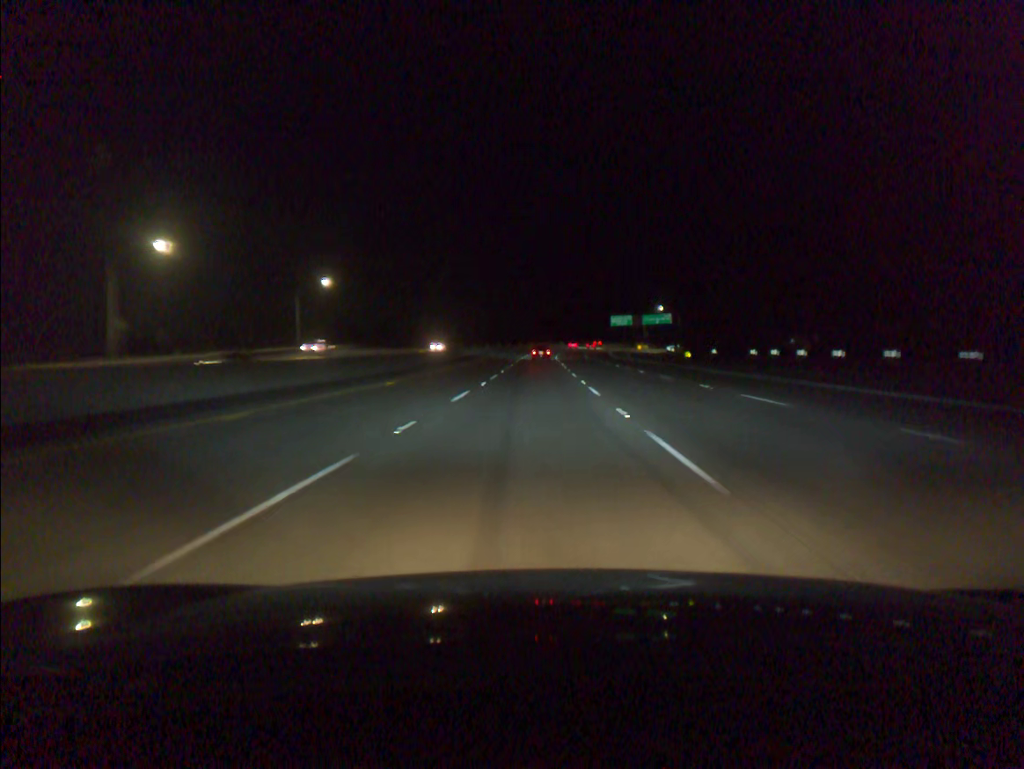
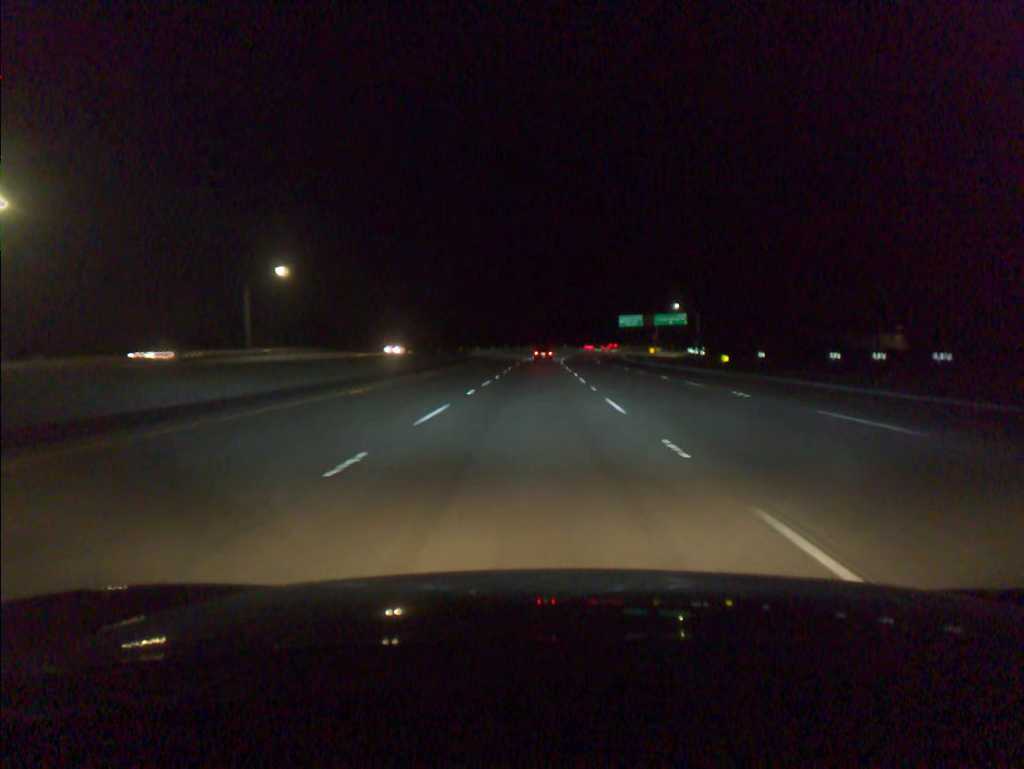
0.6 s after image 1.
(0.0, +20.0) m; 0°
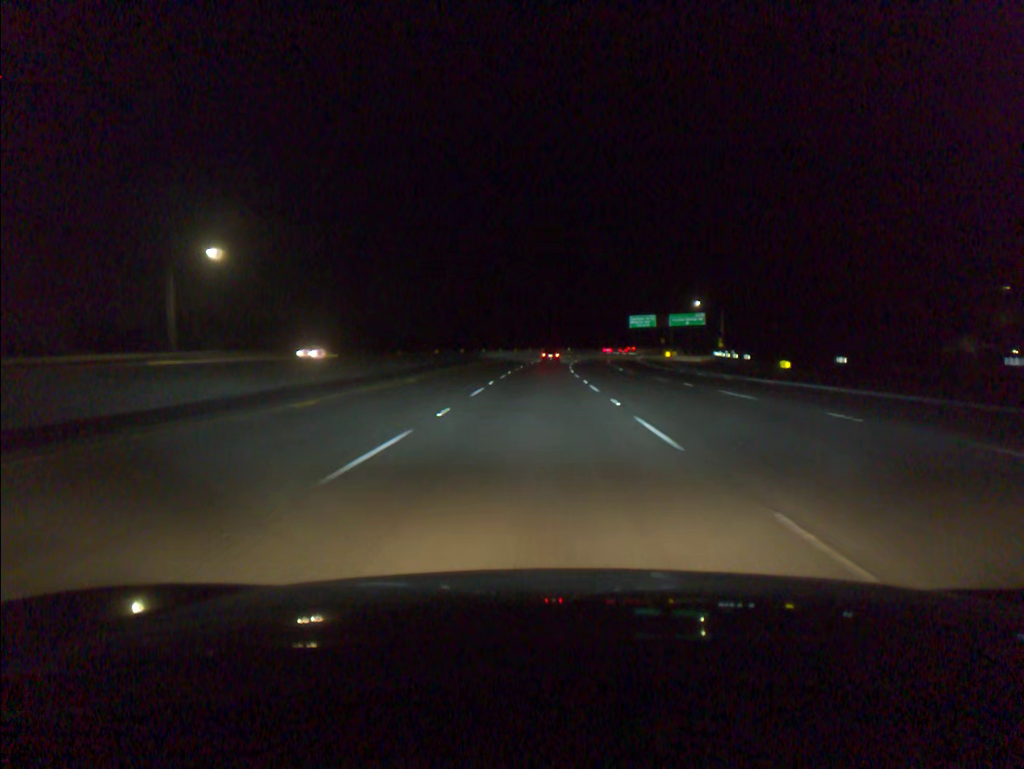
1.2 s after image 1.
(0.0, +19.9) m; 0°
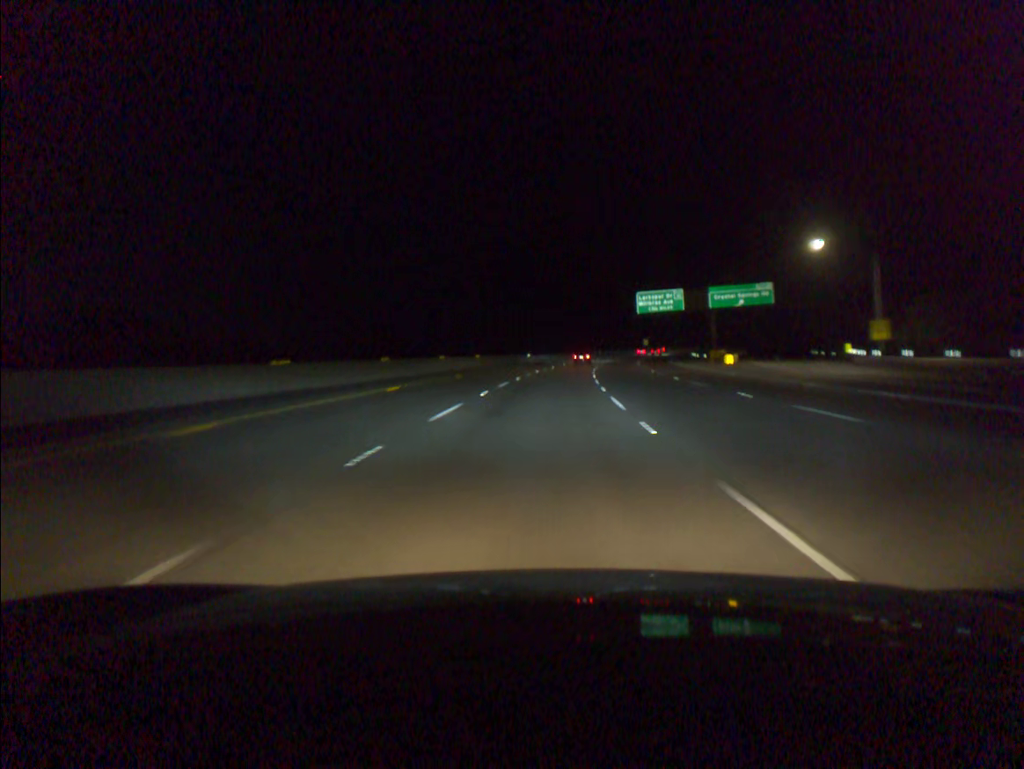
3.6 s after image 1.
(+1.6, +78.3) m; +4°
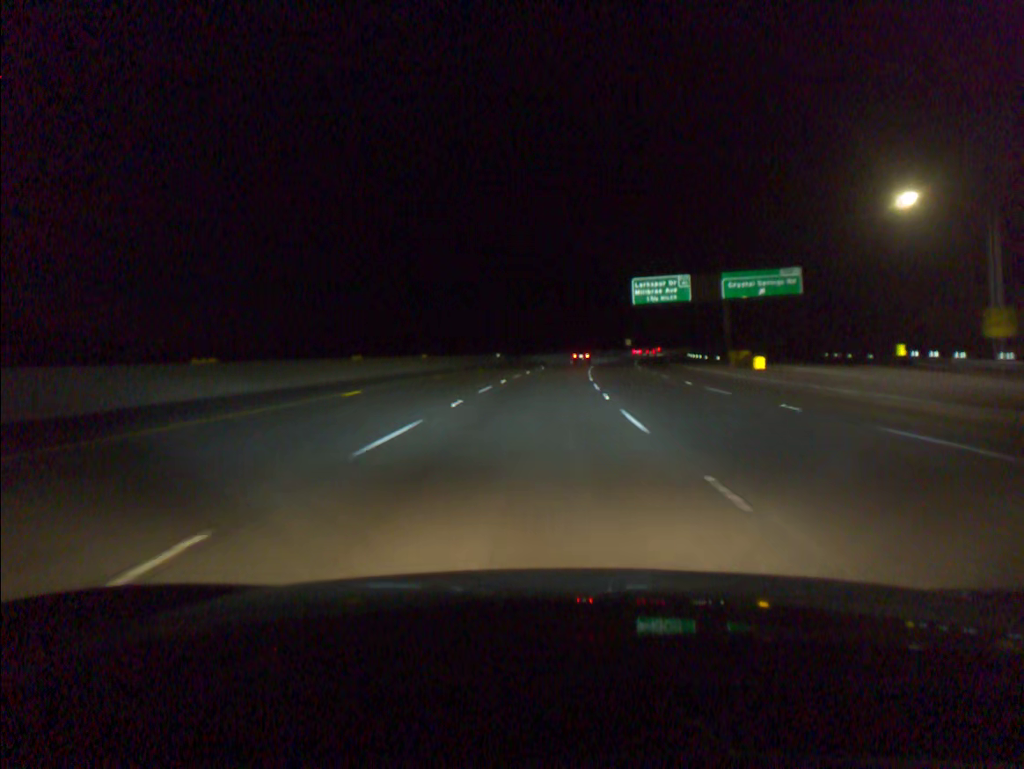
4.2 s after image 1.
(+0.3, +19.3) m; +2°
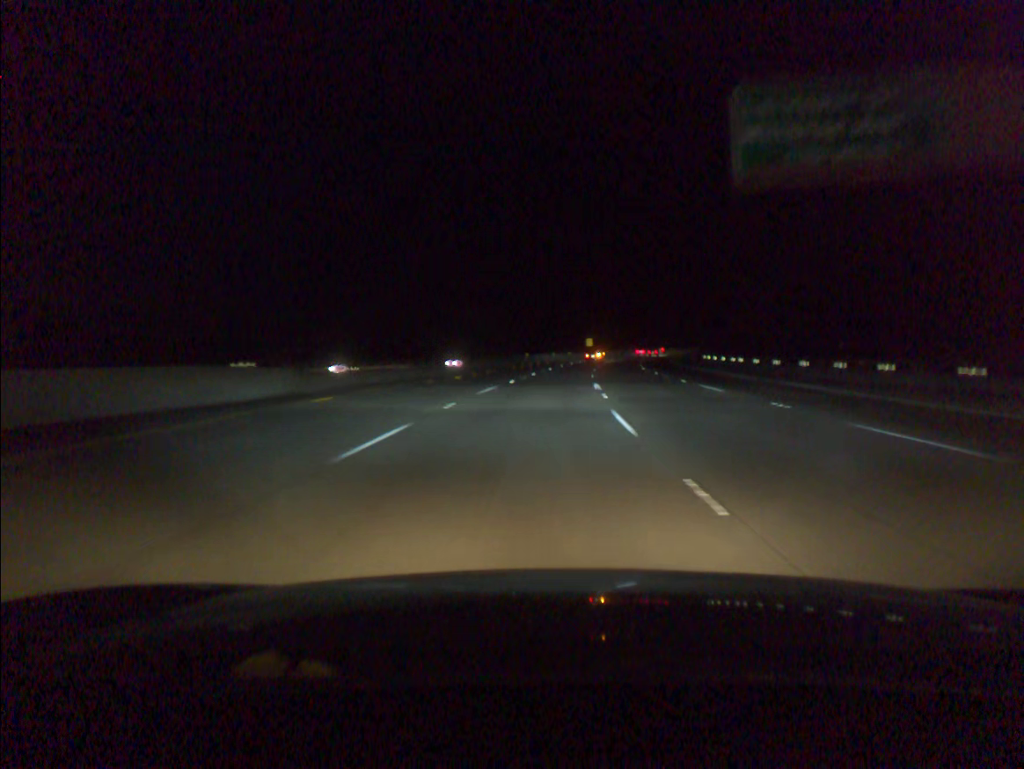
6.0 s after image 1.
(+2.3, +56.9) m; +4°
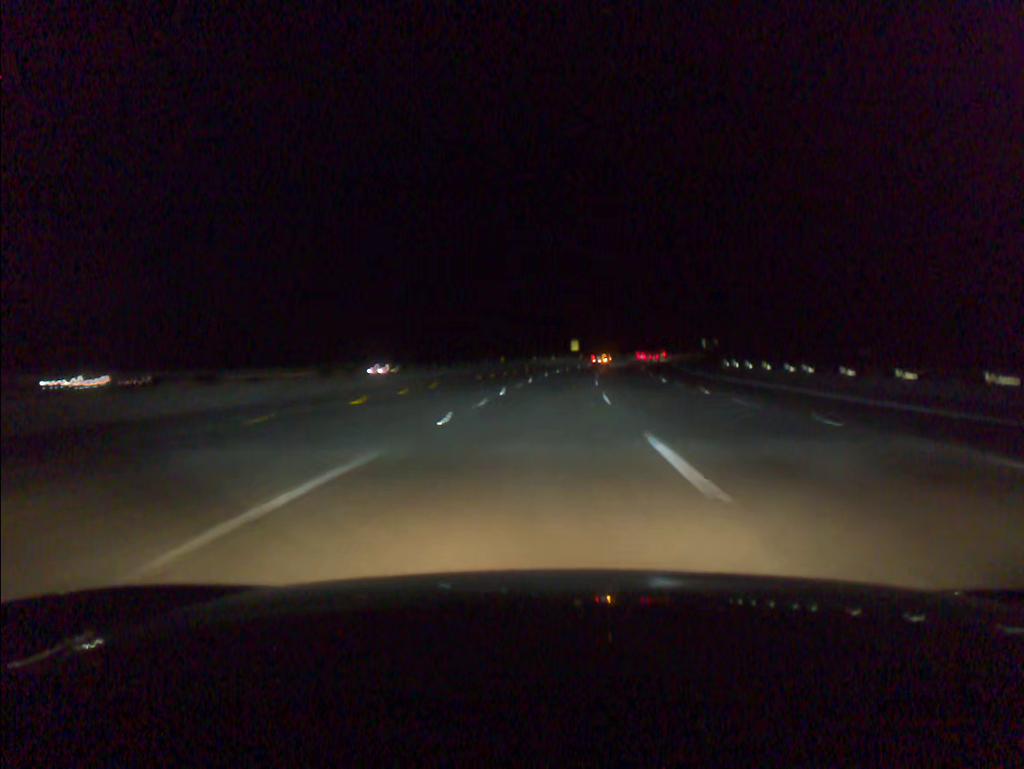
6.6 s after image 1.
(+0.2, +18.8) m; +1°
